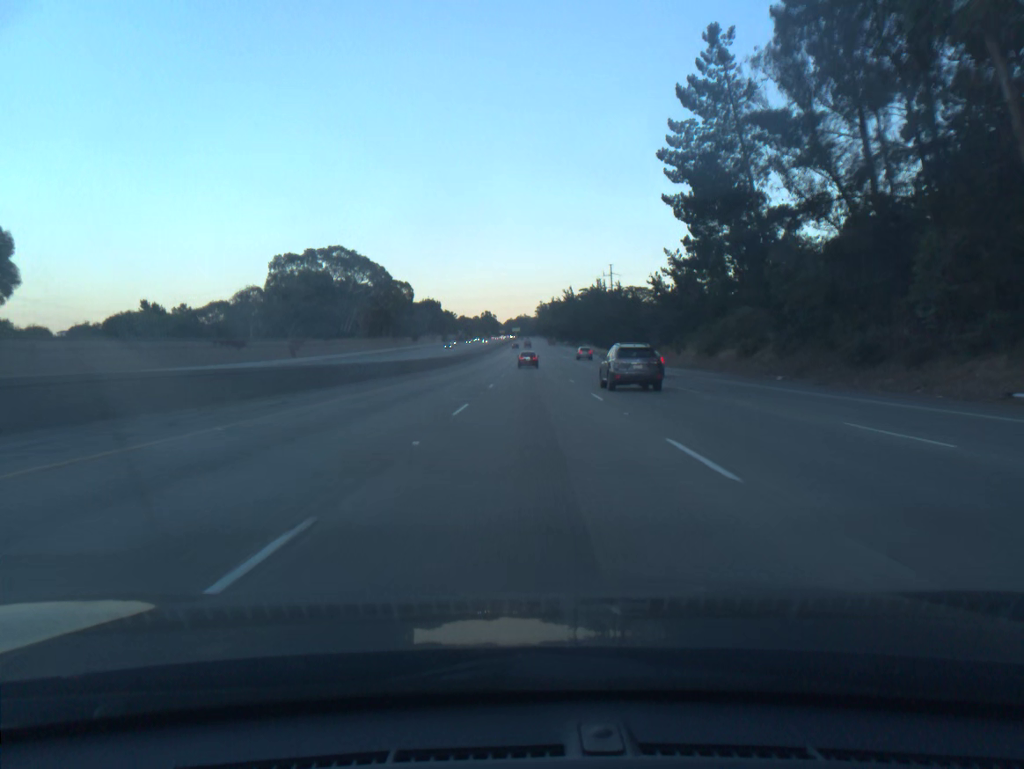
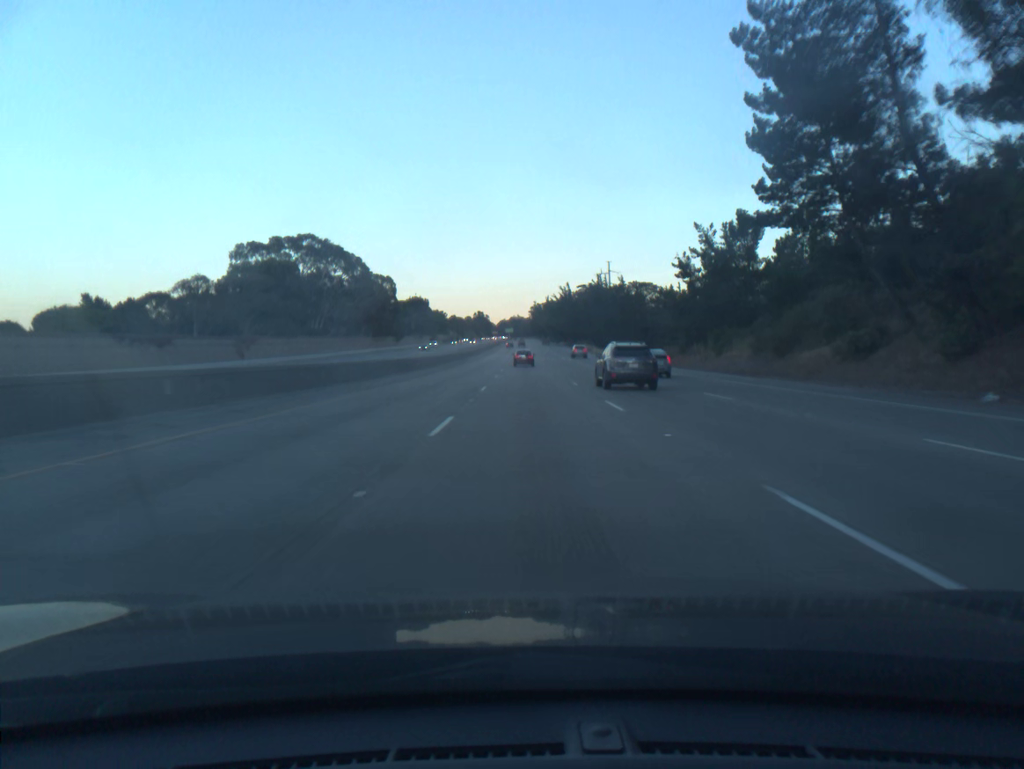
(+0.1, +19.1) m; +1°
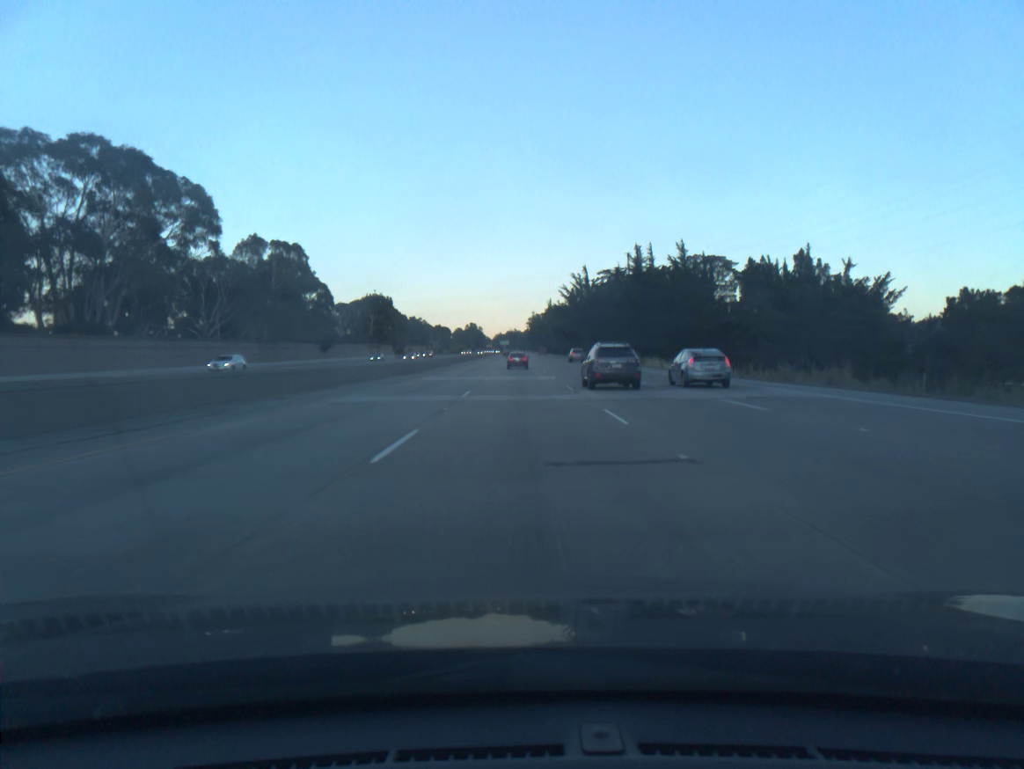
(+0.6, +76.0) m; 0°
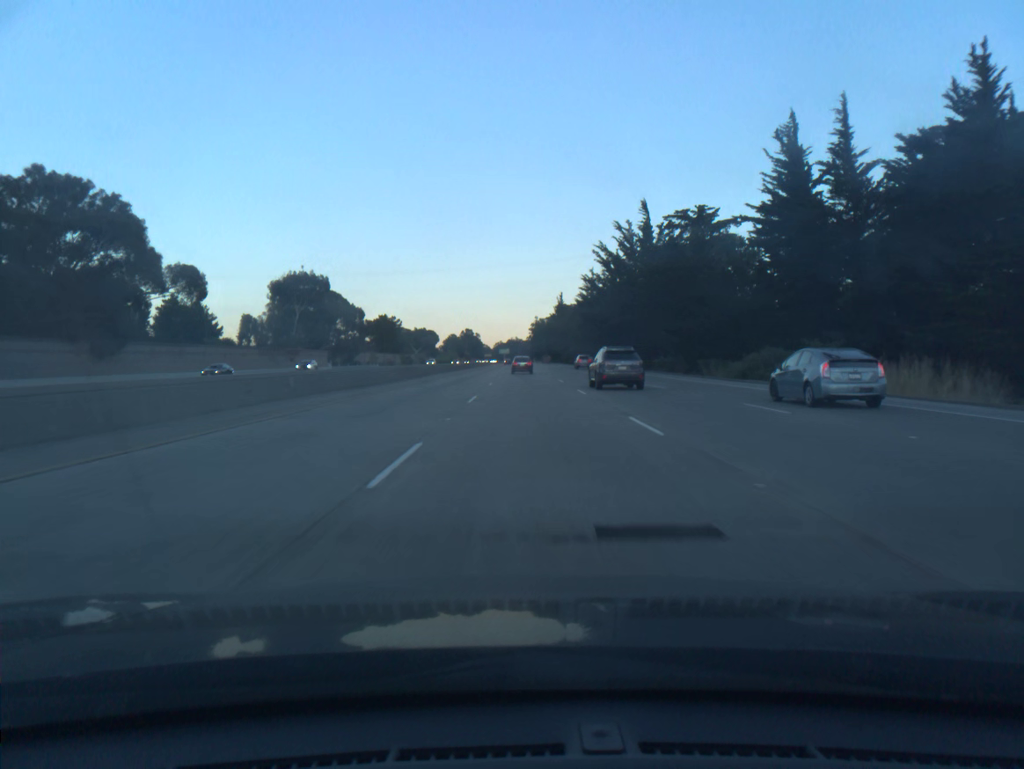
(-0.4, +74.8) m; 0°
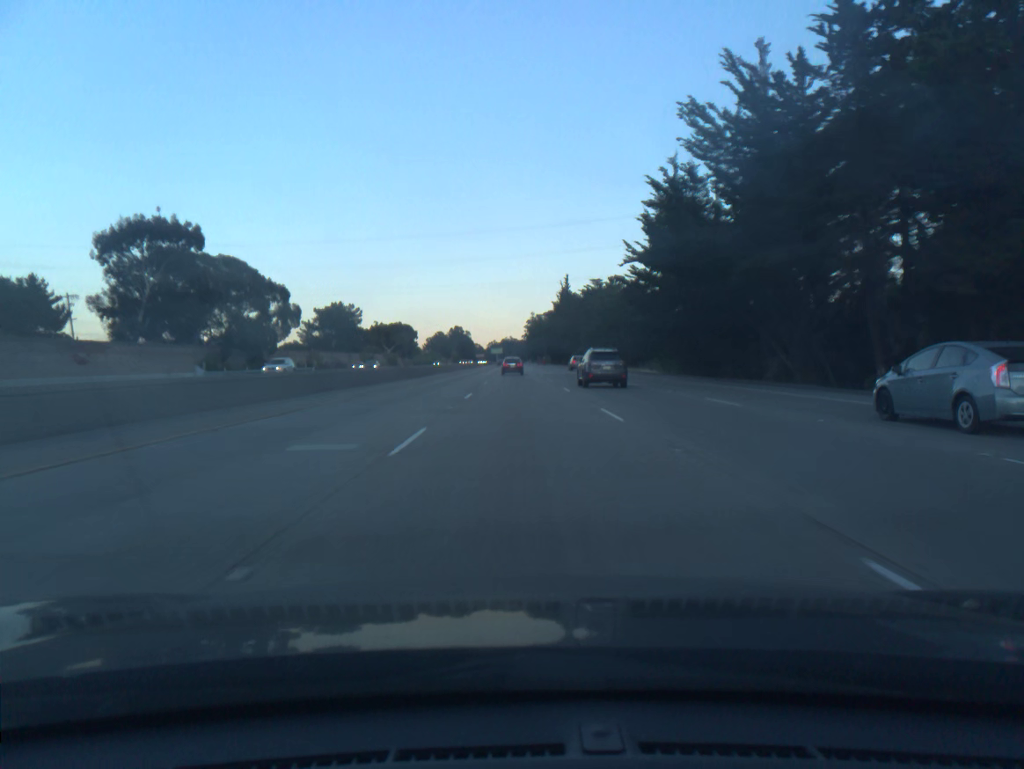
(+0.3, +55.3) m; 0°
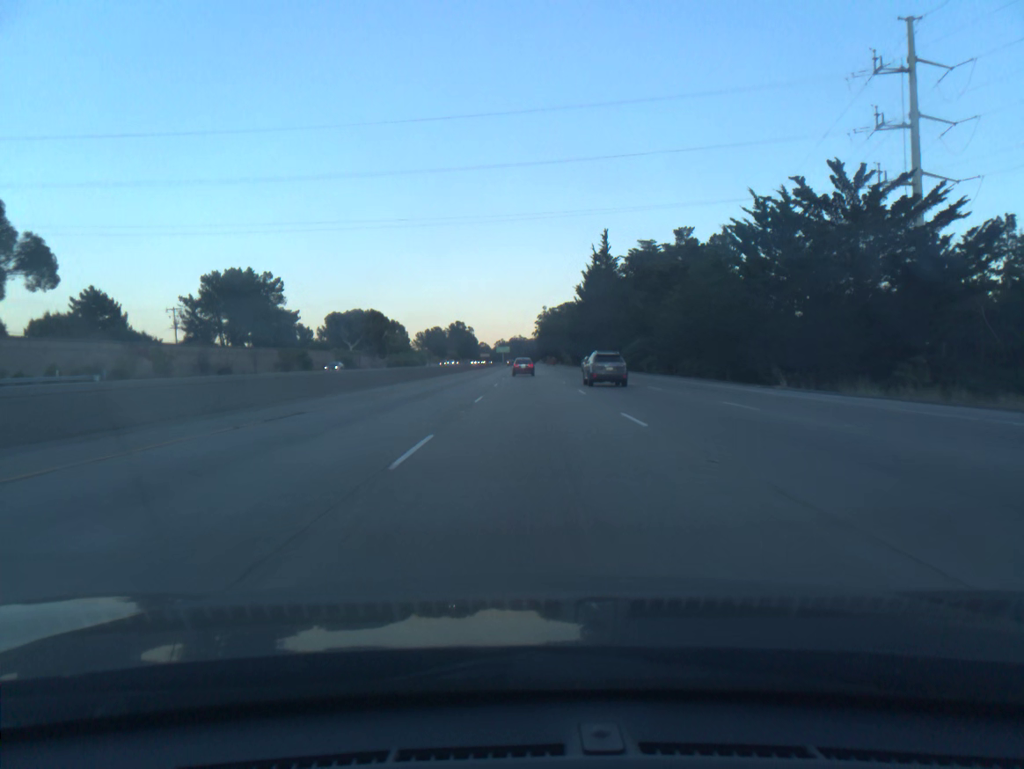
(-0.5, +73.7) m; -1°
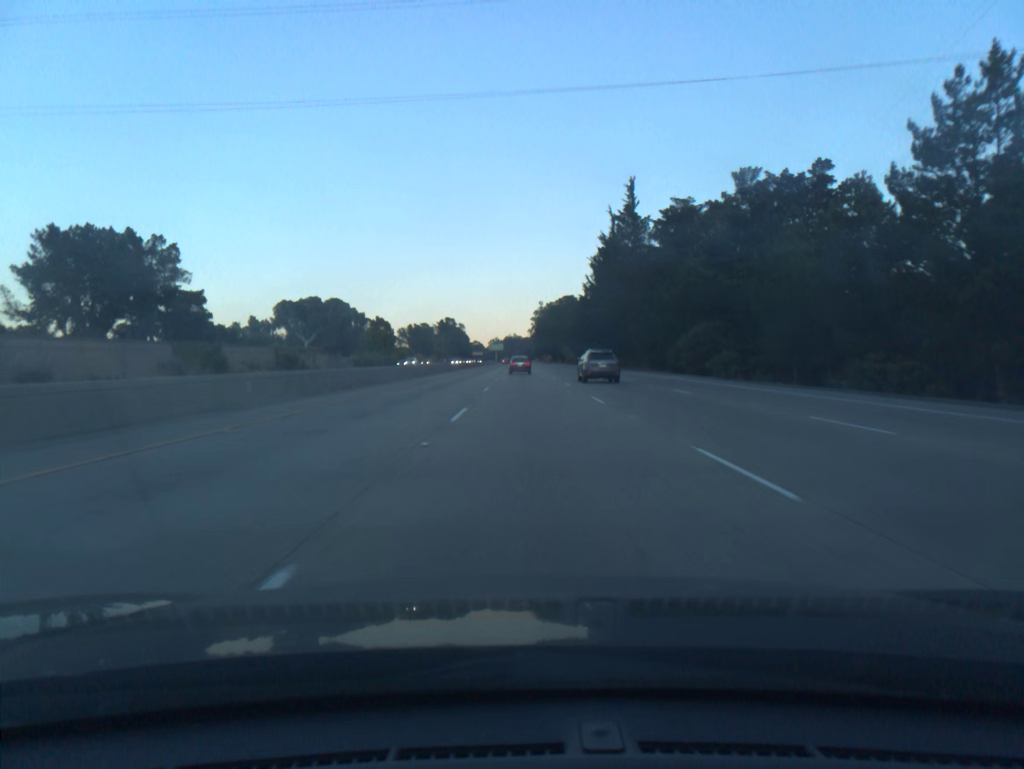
(+0.1, +36.8) m; 0°
